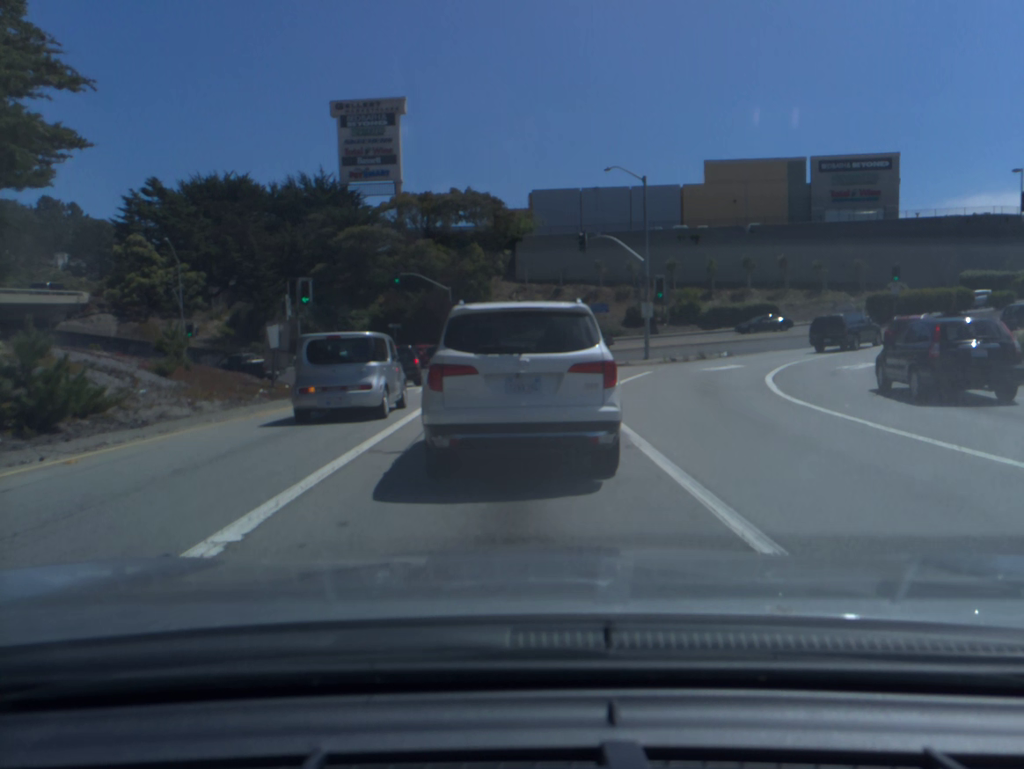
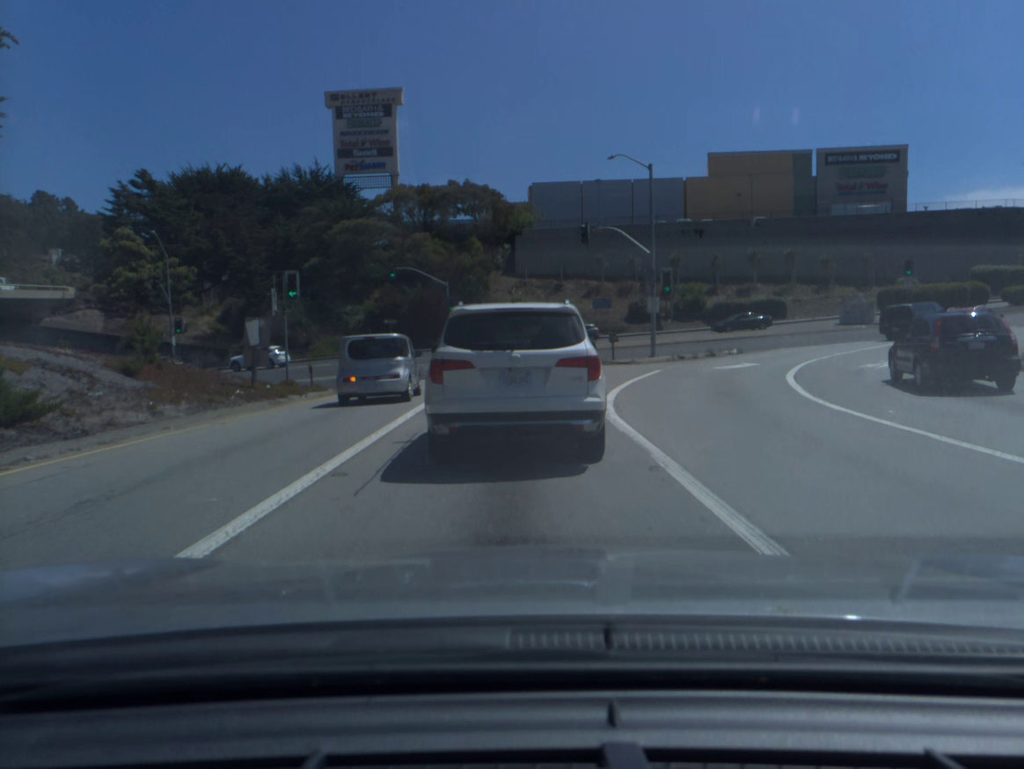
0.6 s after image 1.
(0.0, +1.8) m; -1°
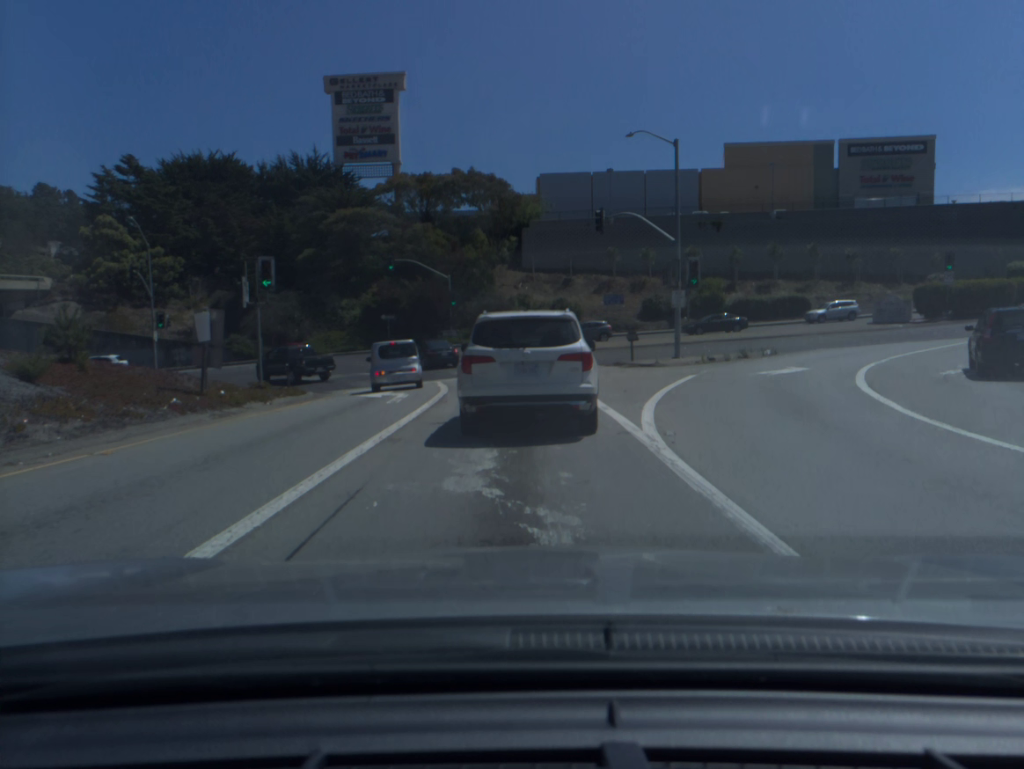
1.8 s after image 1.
(0.0, +4.4) m; 0°
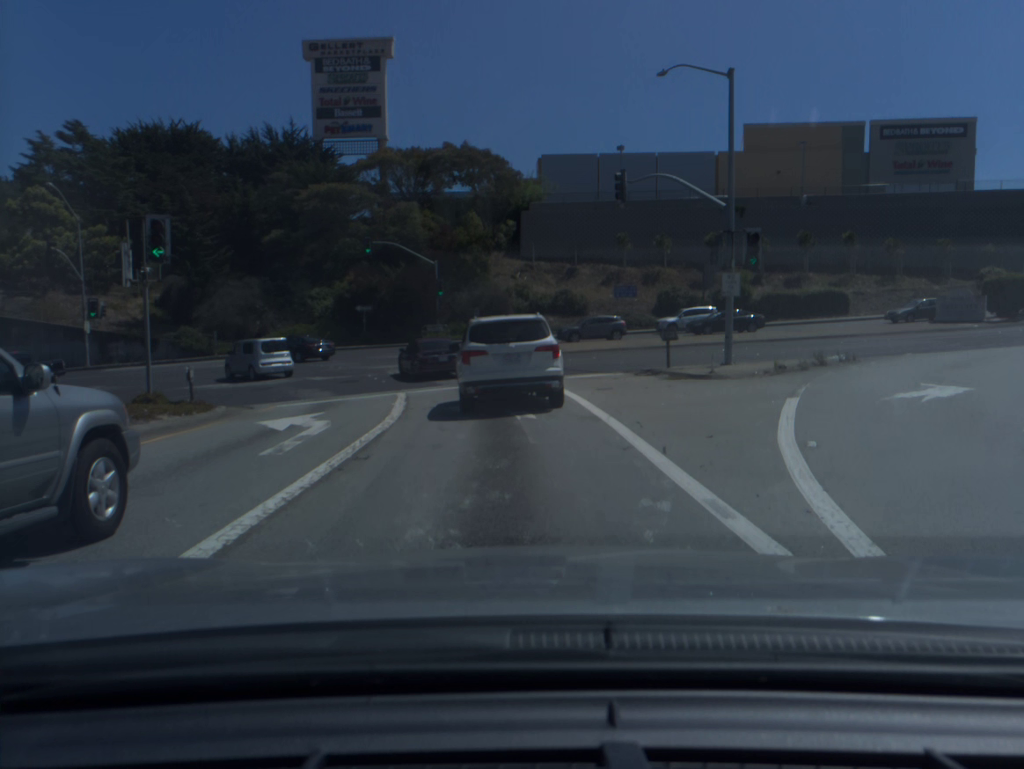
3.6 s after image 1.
(+0.1, +8.7) m; +1°
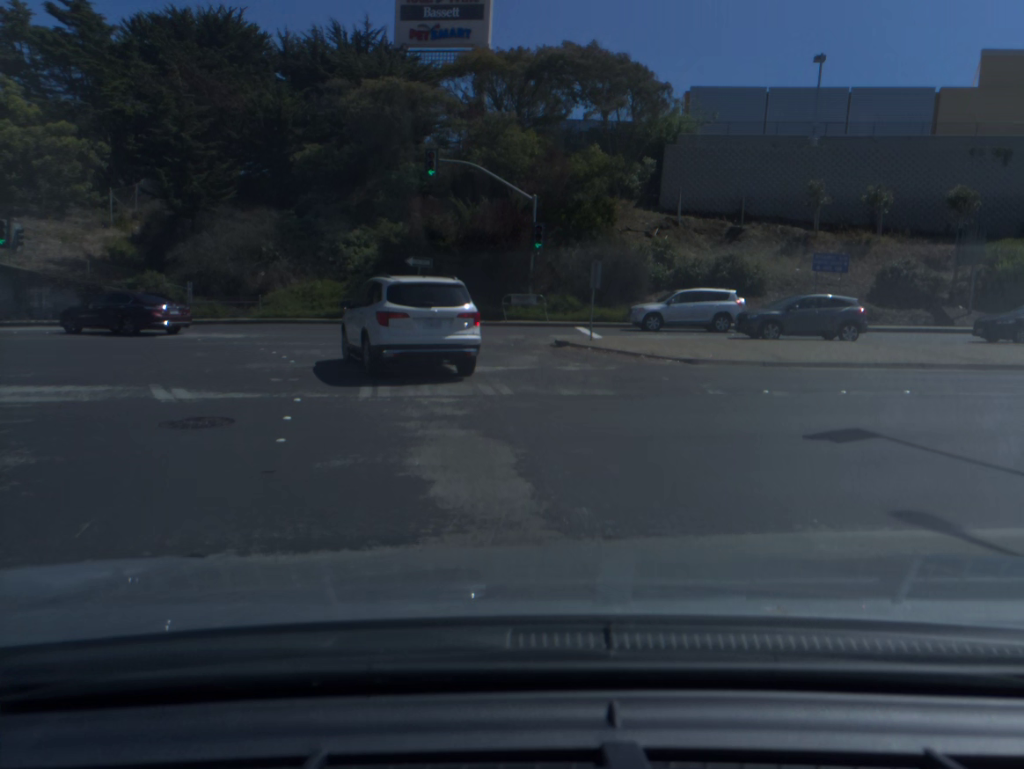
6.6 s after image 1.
(-1.3, +20.4) m; -8°
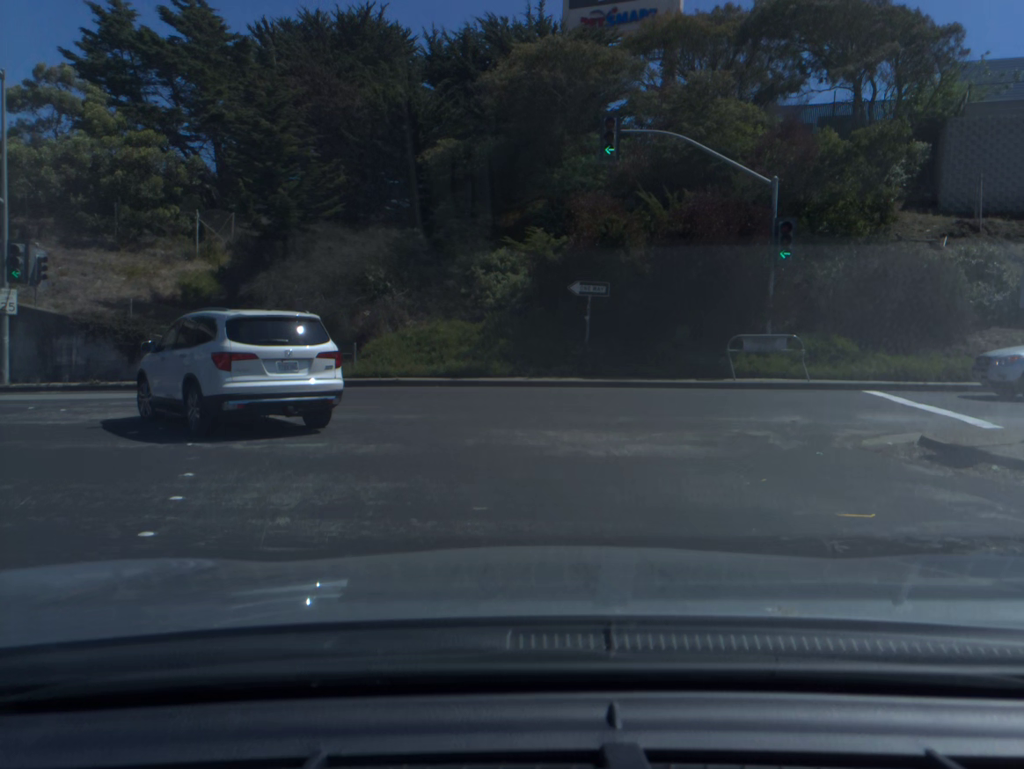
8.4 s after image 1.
(-1.3, +12.9) m; -13°
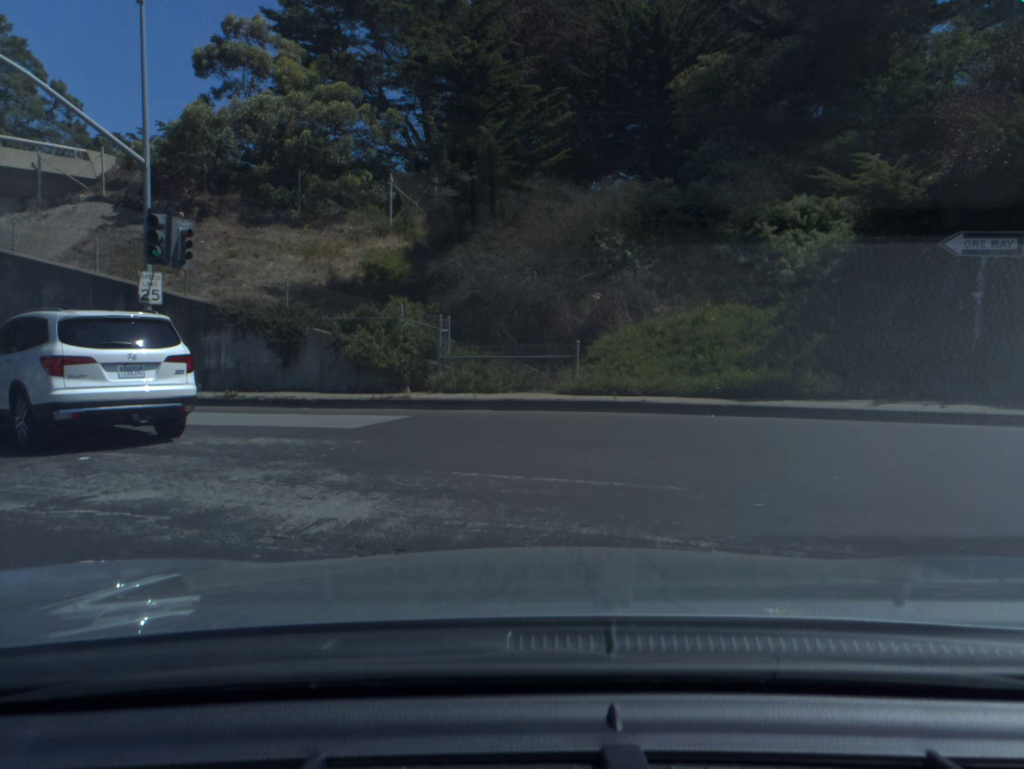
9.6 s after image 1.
(-1.1, +8.2) m; -18°
